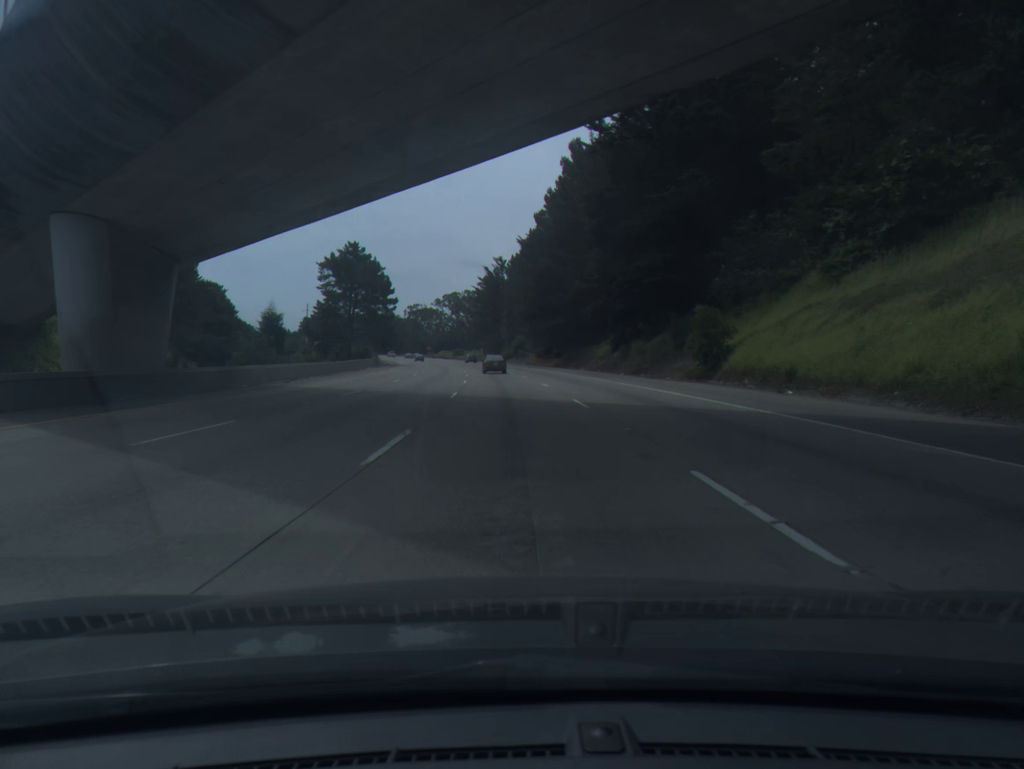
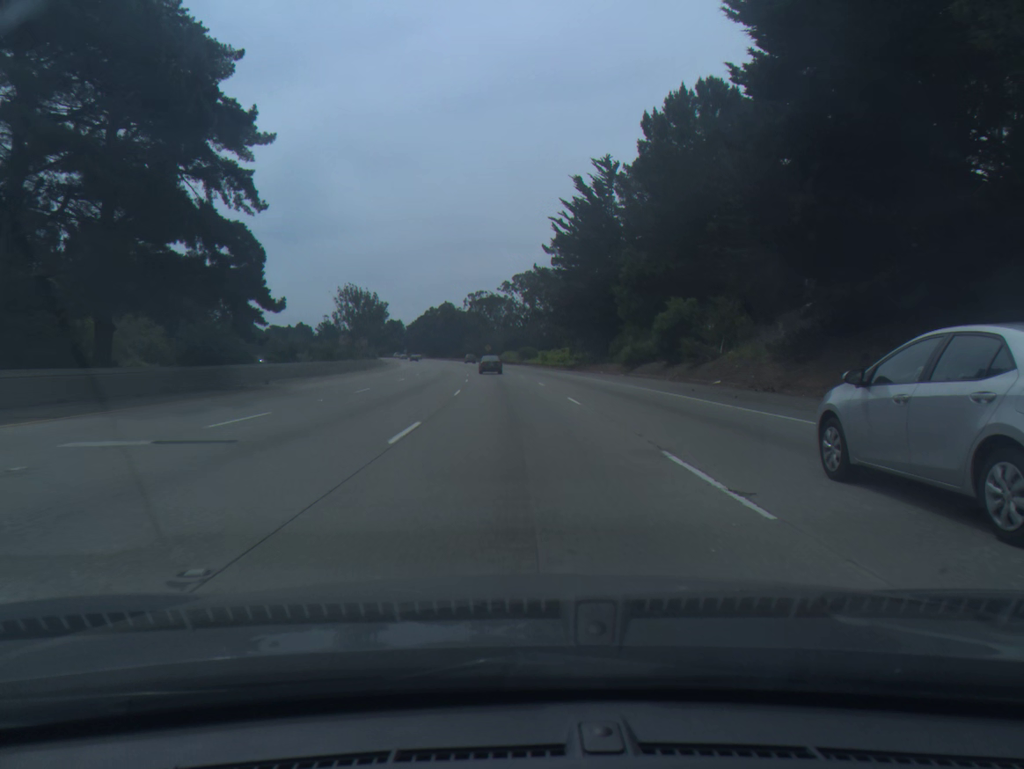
(-4.4, +85.6) m; -6°
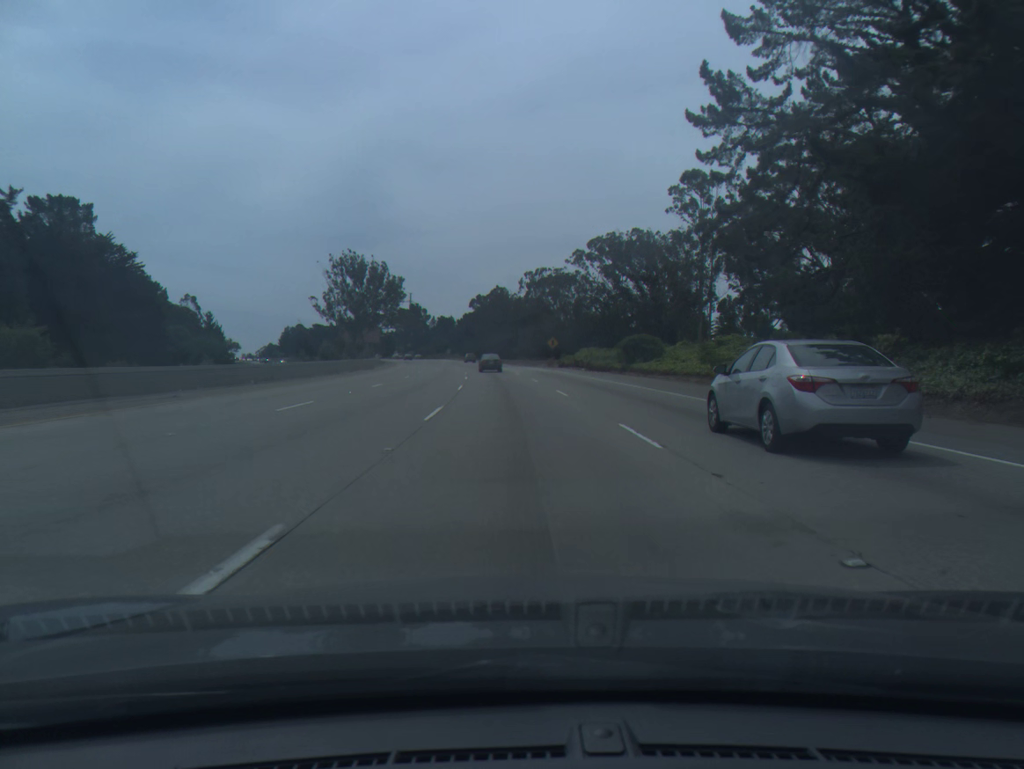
(-2.9, +68.7) m; -5°
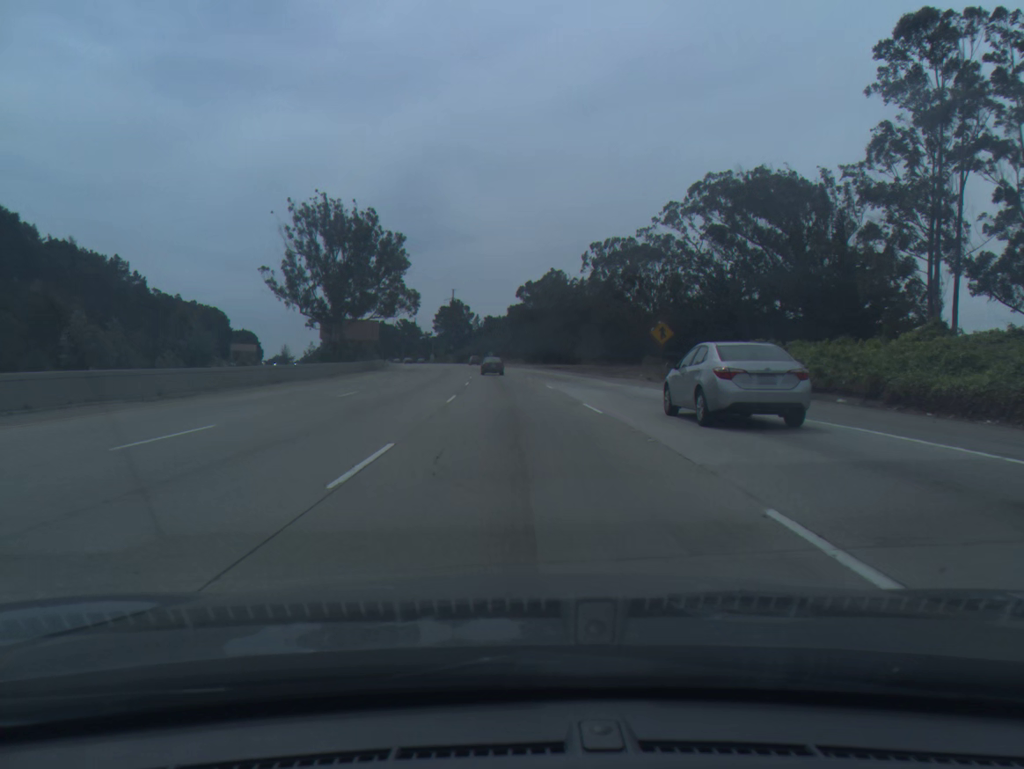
(-1.6, +51.8) m; -4°
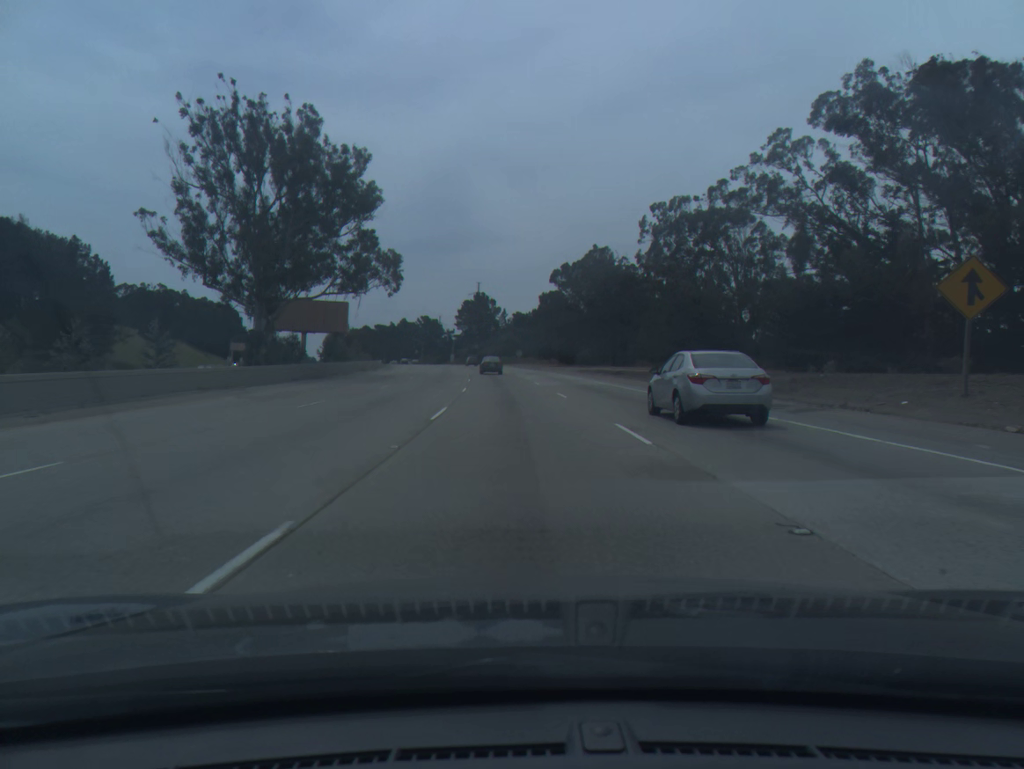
(-0.7, +34.7) m; -2°
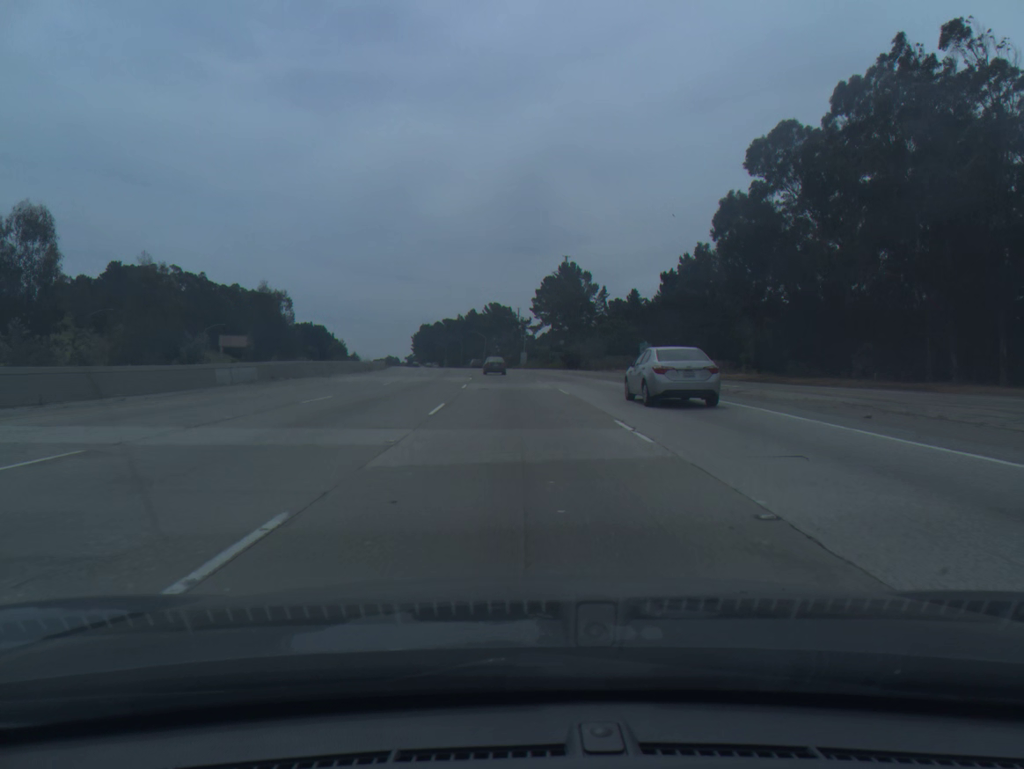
(-4.3, +87.3) m; -6°
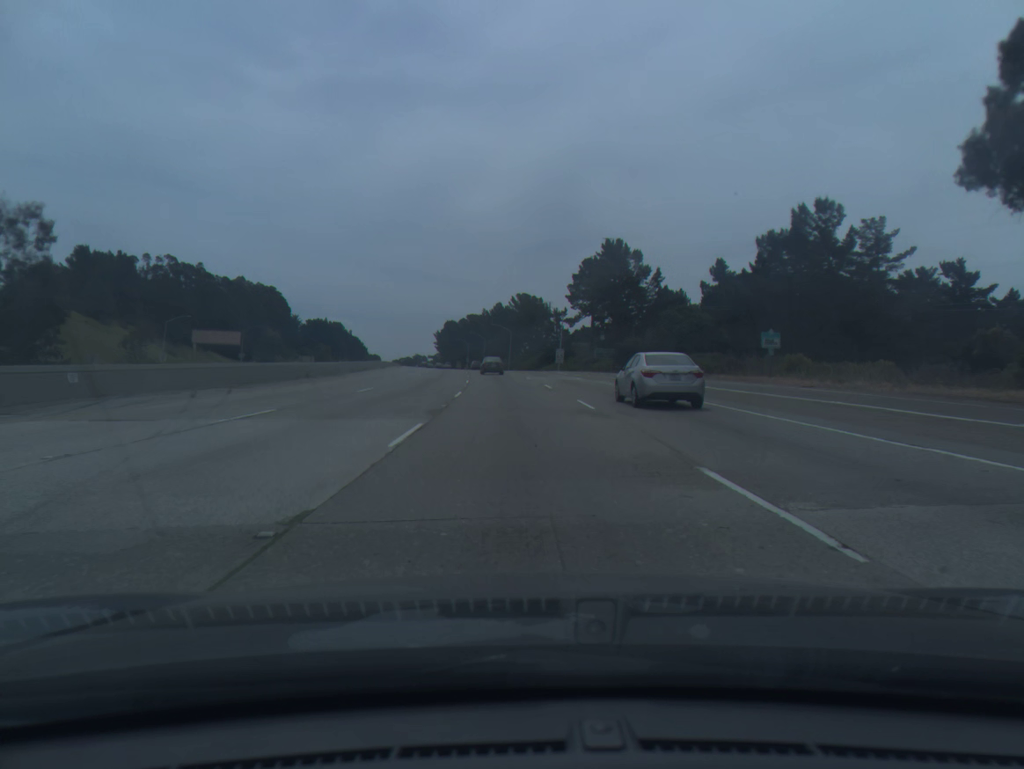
(-0.7, +35.2) m; -2°
